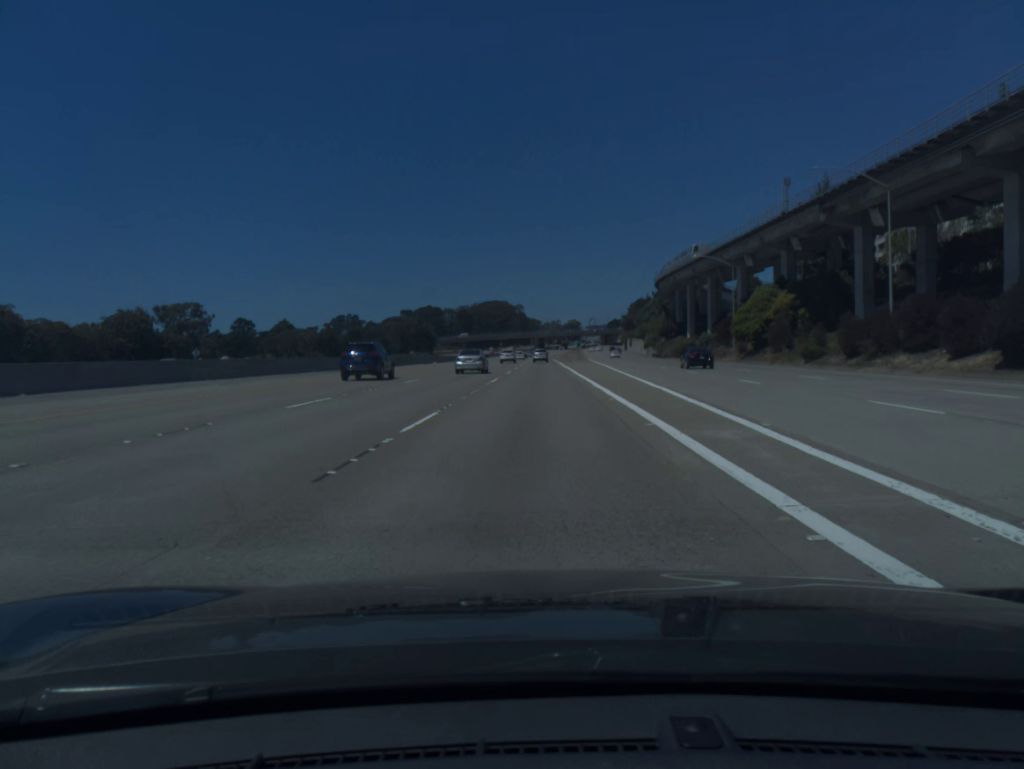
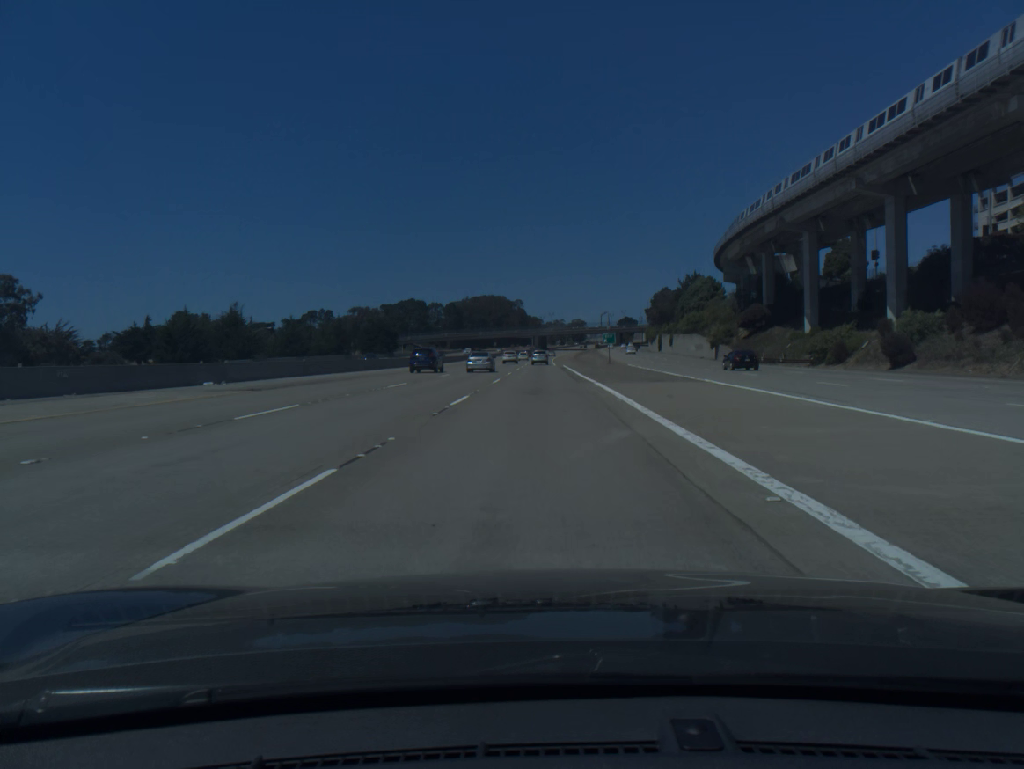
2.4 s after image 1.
(+0.1, +72.3) m; 0°
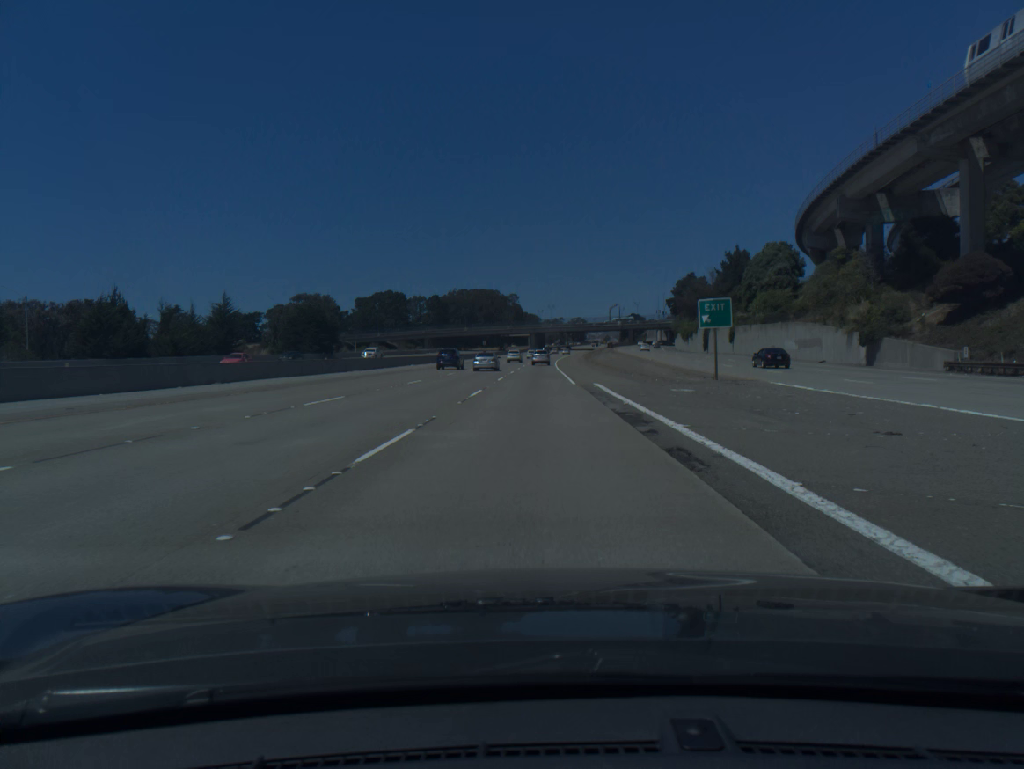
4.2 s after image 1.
(0.0, +54.1) m; 0°
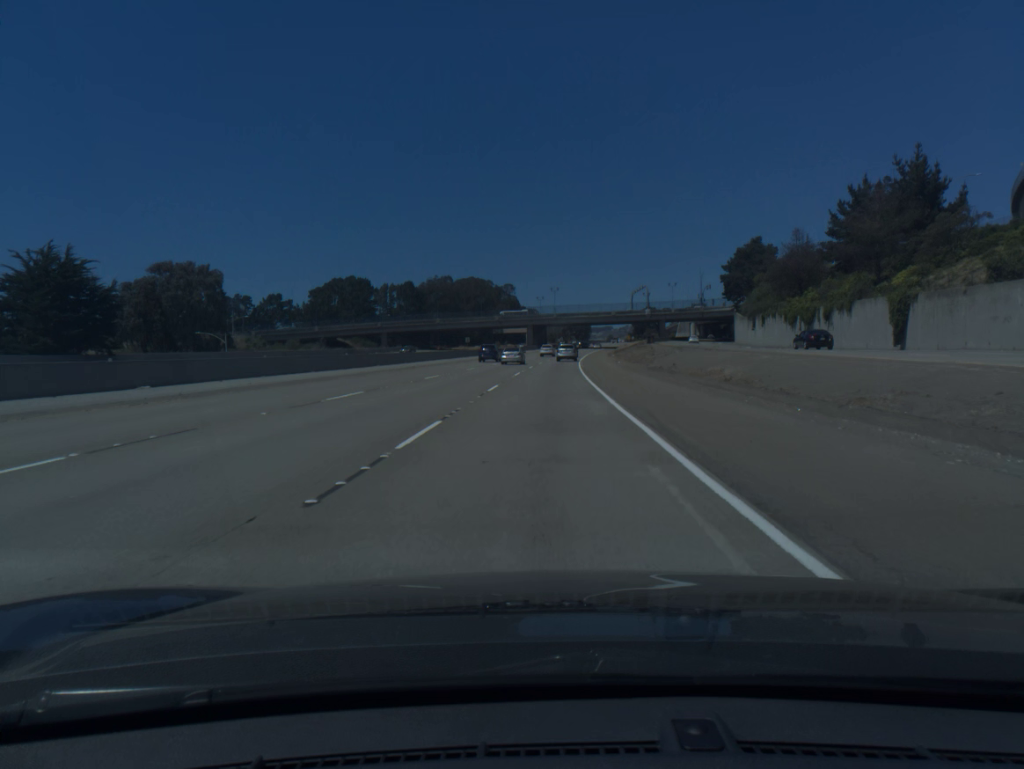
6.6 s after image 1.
(-0.1, +71.5) m; 0°
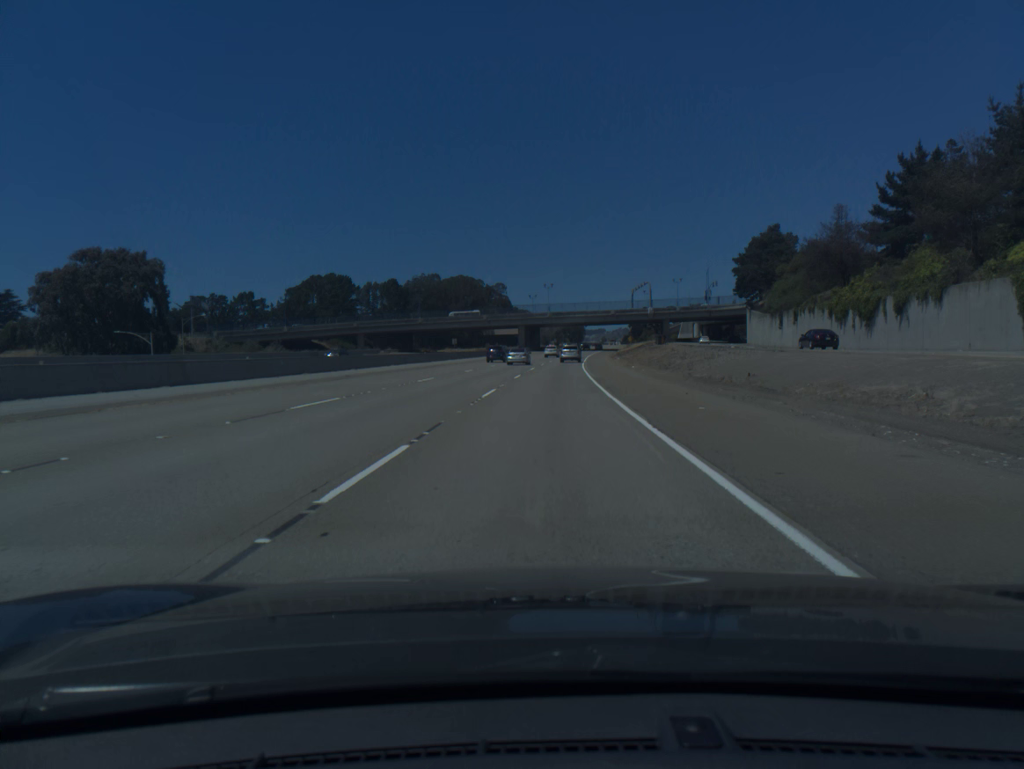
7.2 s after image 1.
(+0.1, +17.6) m; 0°
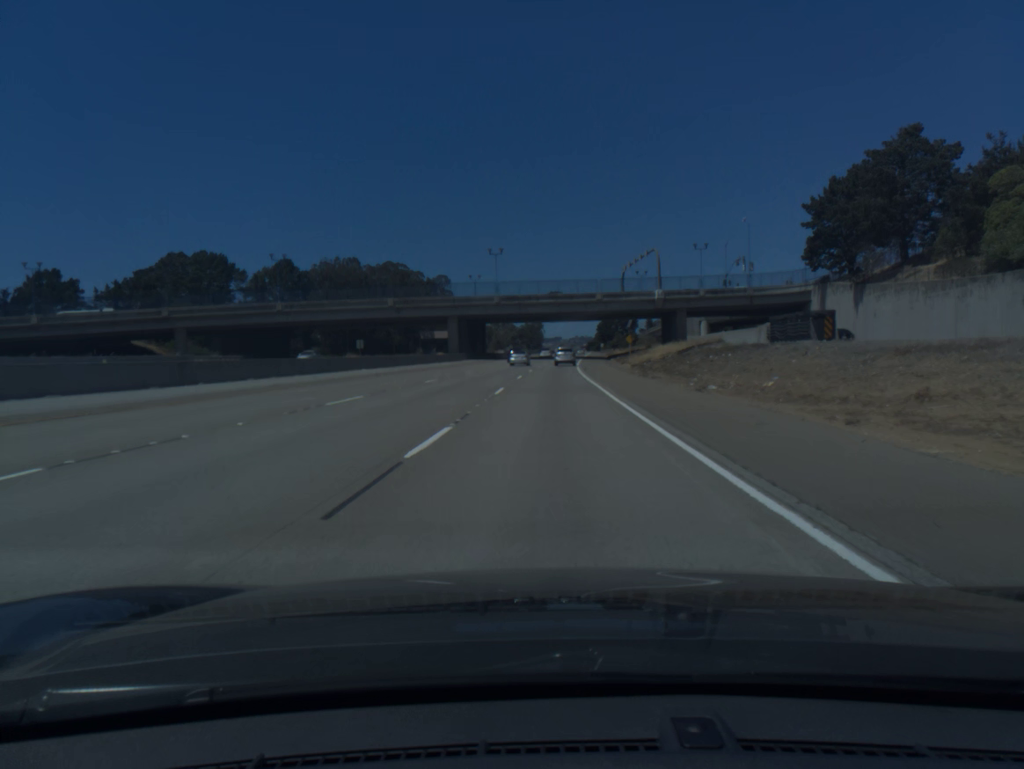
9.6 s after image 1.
(+1.8, +69.7) m; +3°
